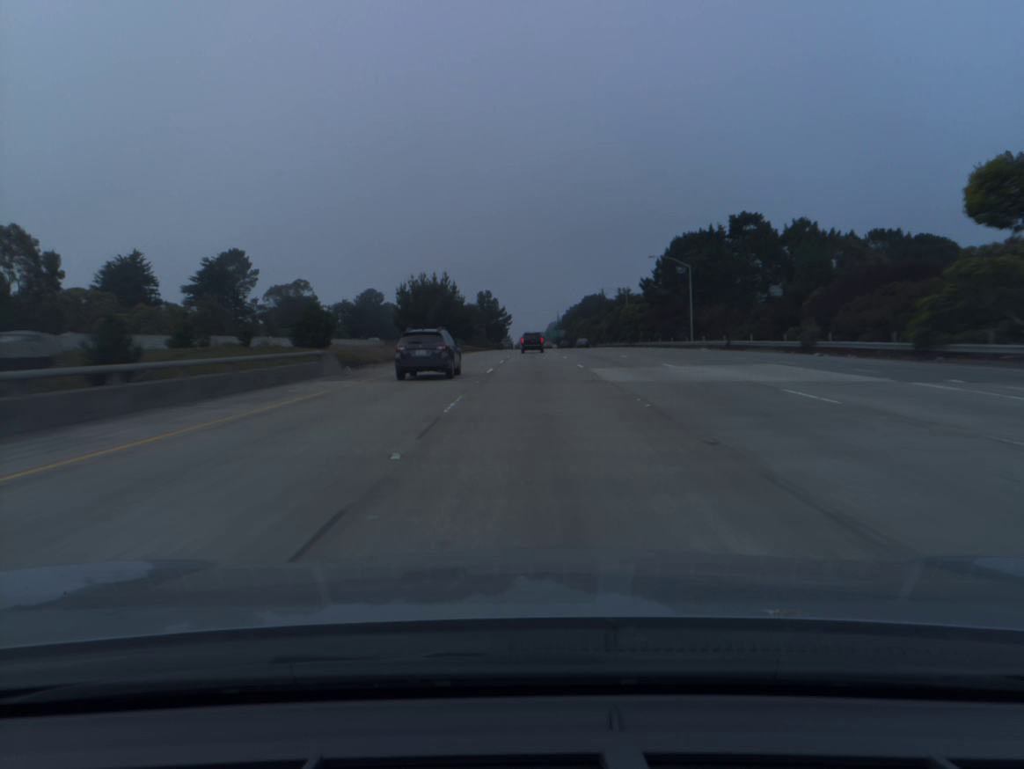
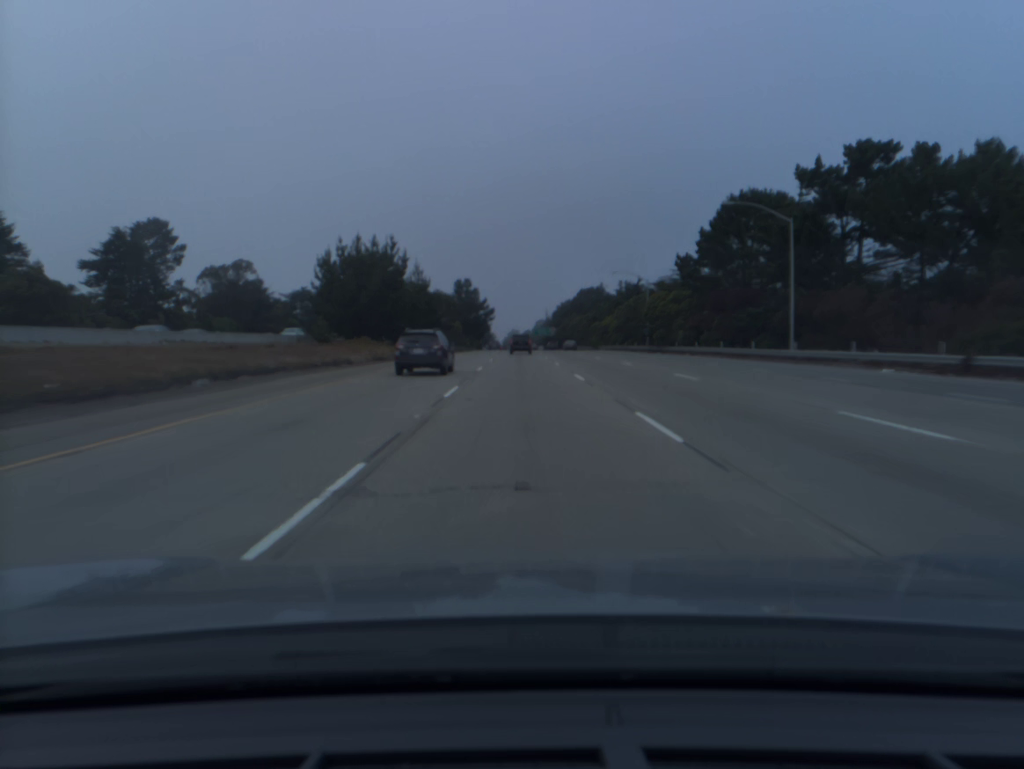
(+0.4, +37.7) m; +1°
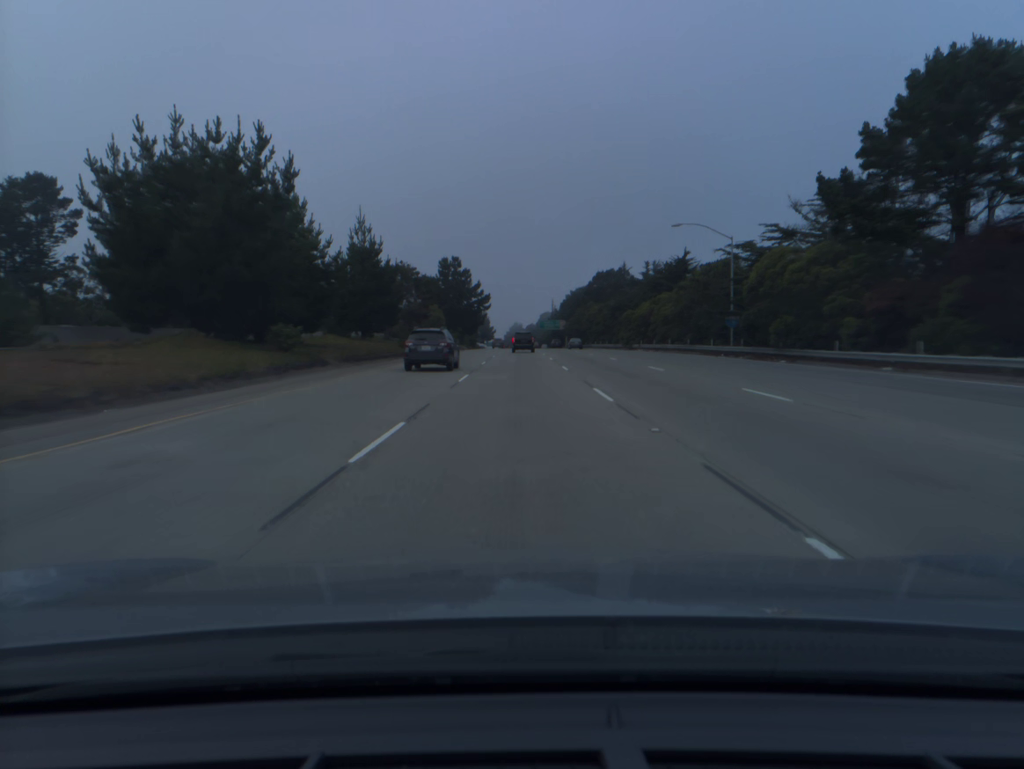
(0.0, +37.8) m; 0°
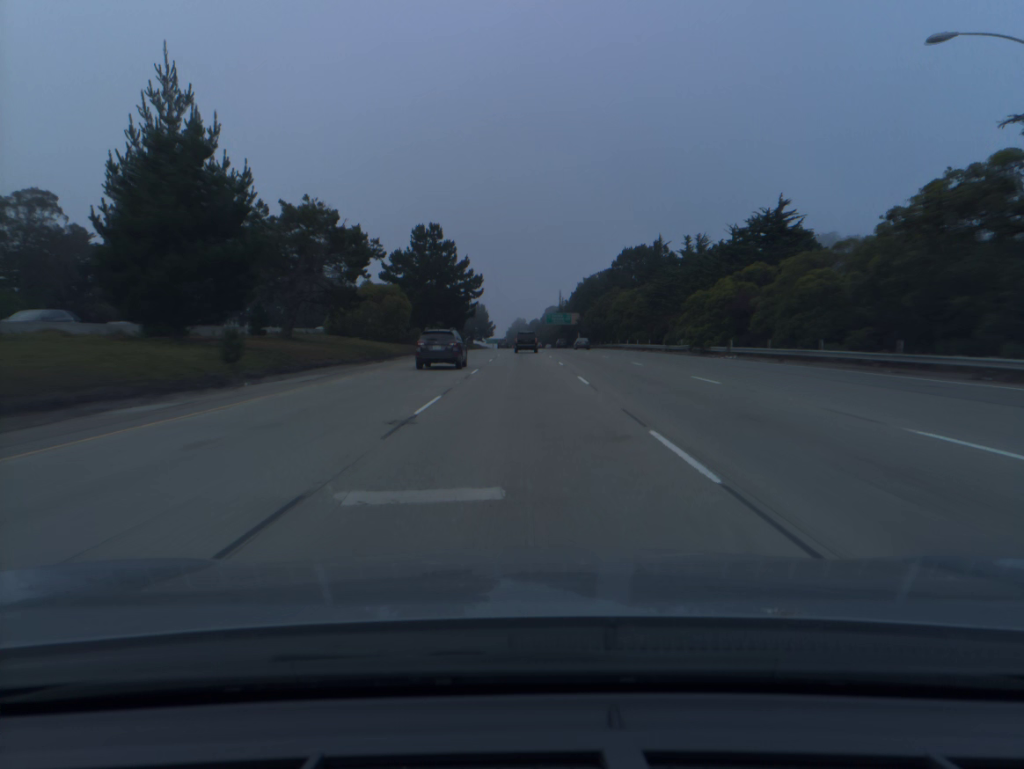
(-0.1, +37.9) m; 0°
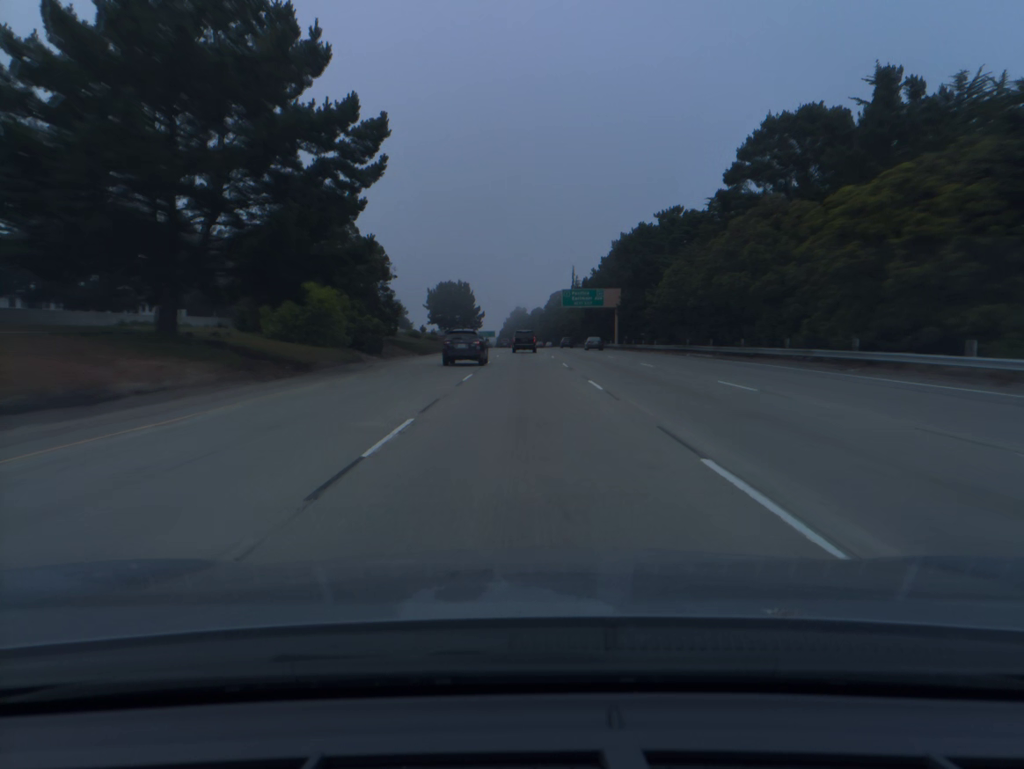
(0.0, +75.7) m; 0°
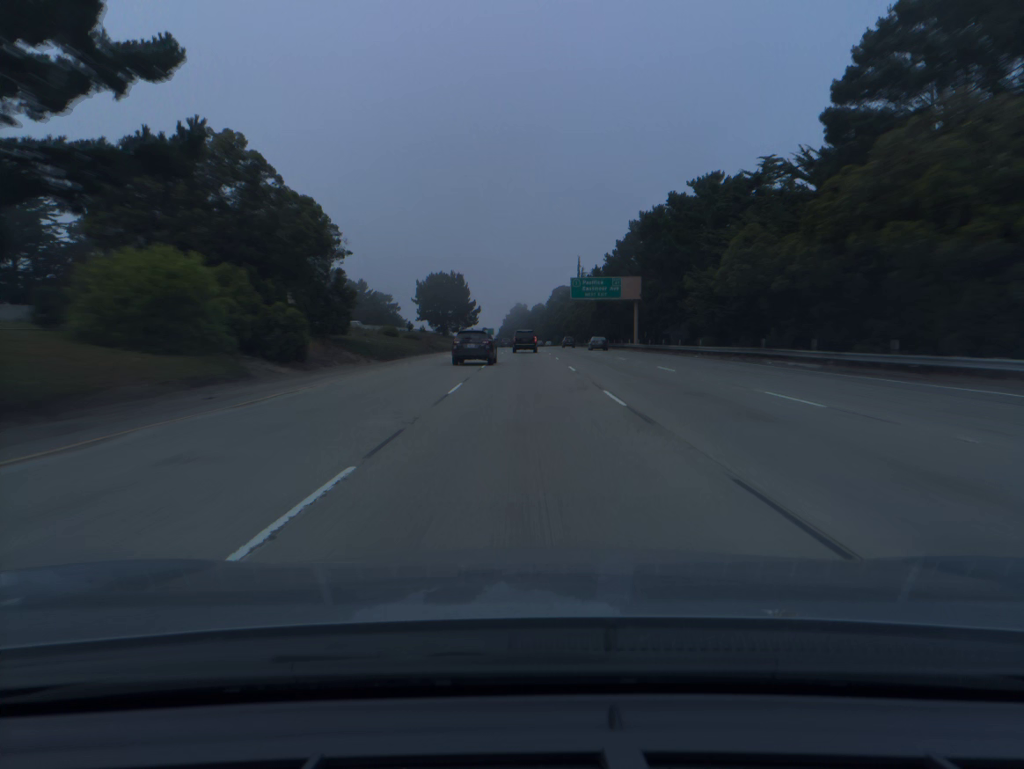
(0.0, +18.9) m; 0°
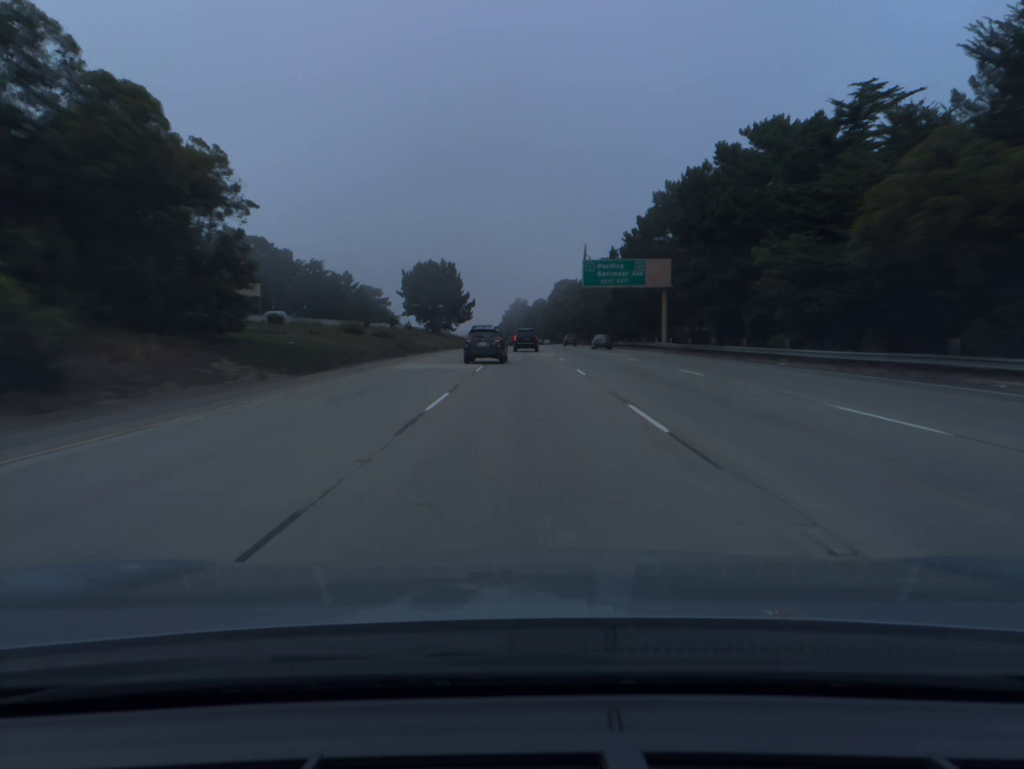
(0.0, +18.9) m; 0°
